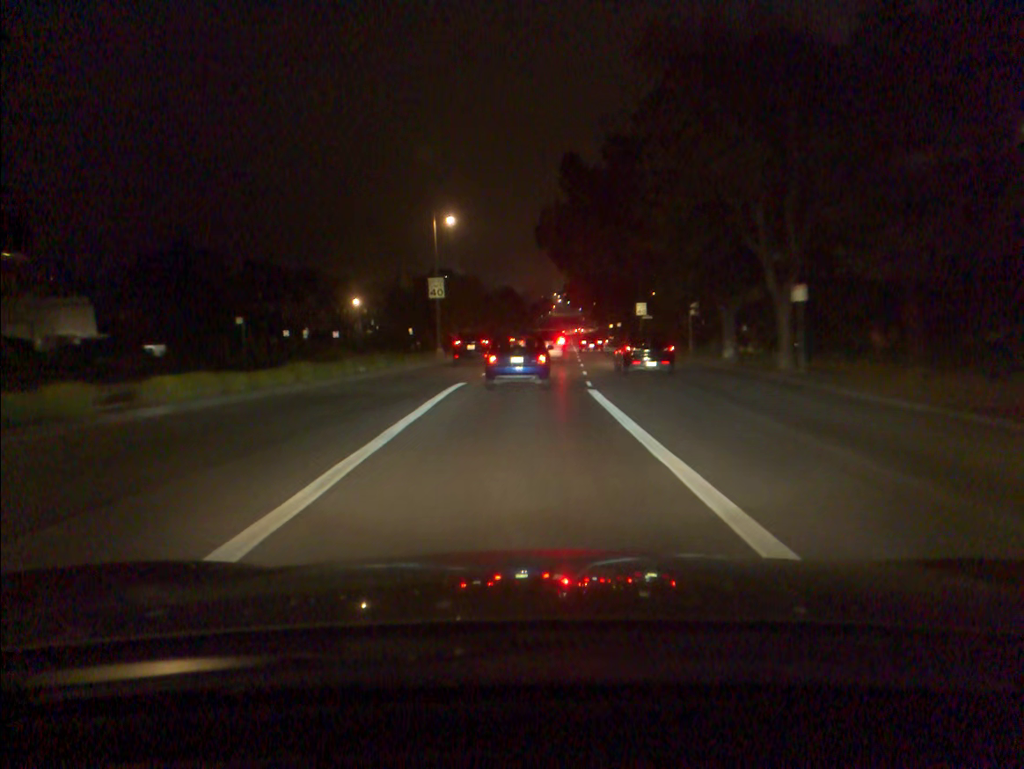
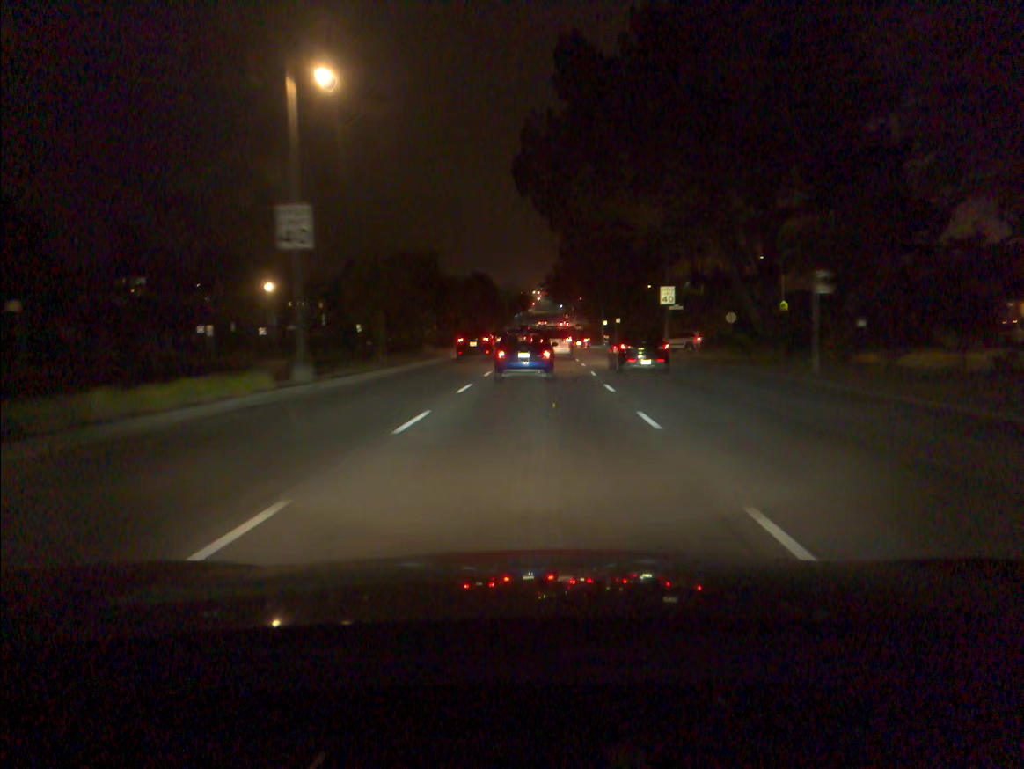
(+0.3, +24.2) m; +2°
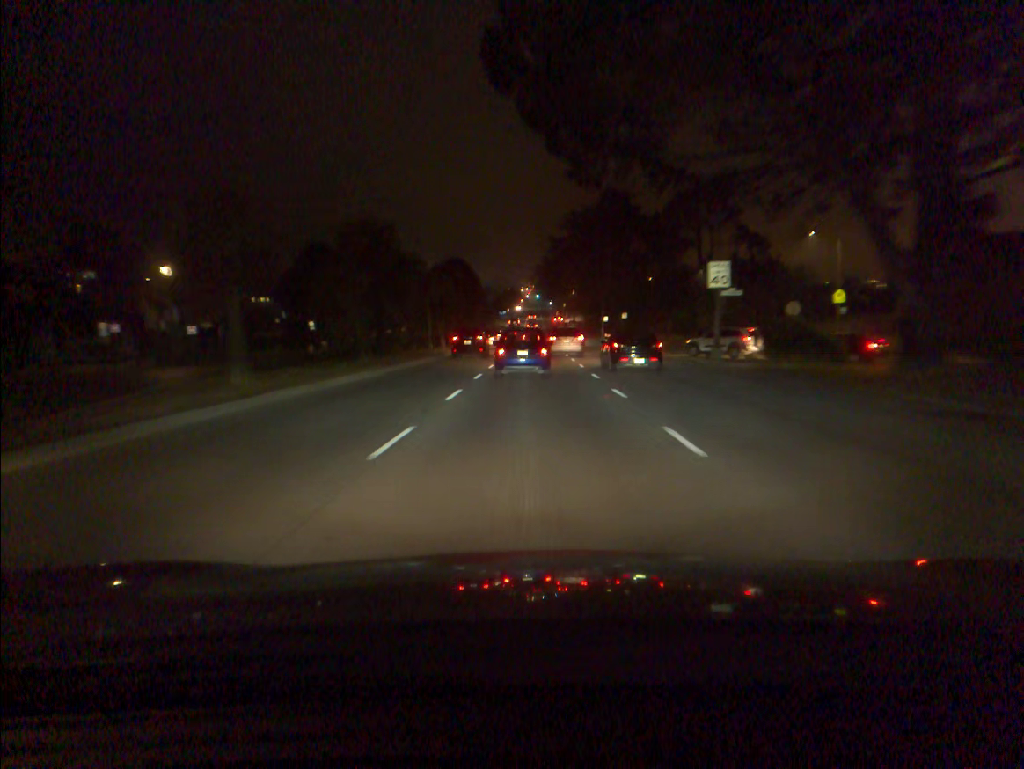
(+0.1, +17.2) m; +1°
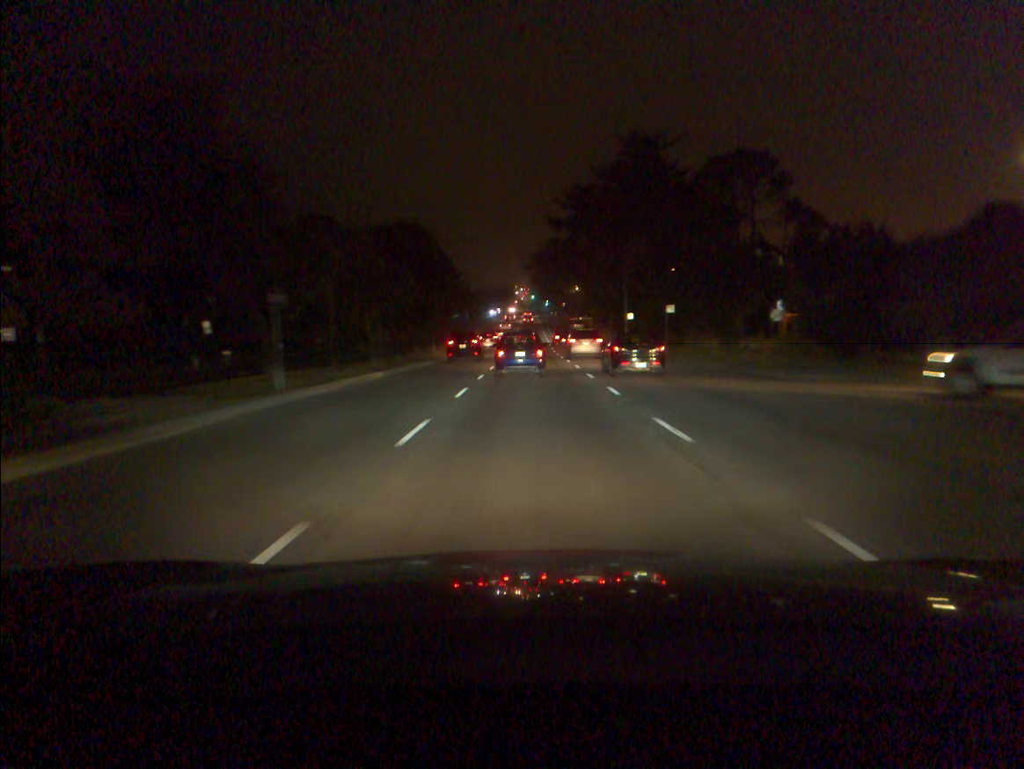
(0.0, +27.5) m; 0°
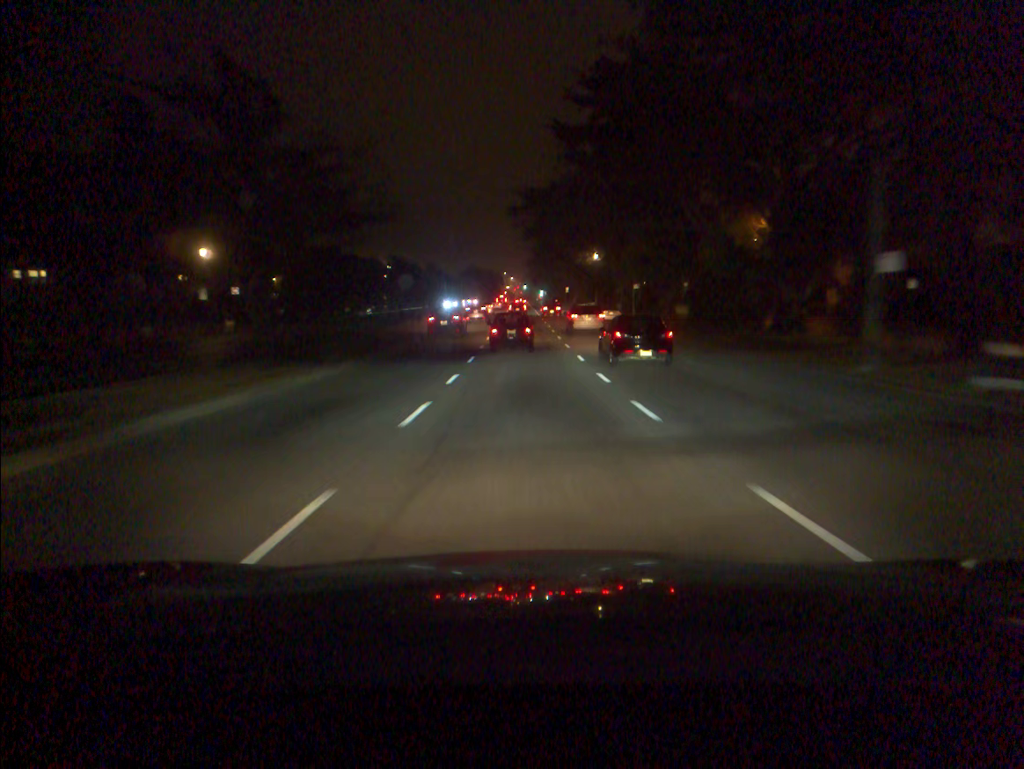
(+0.2, +50.4) m; +1°
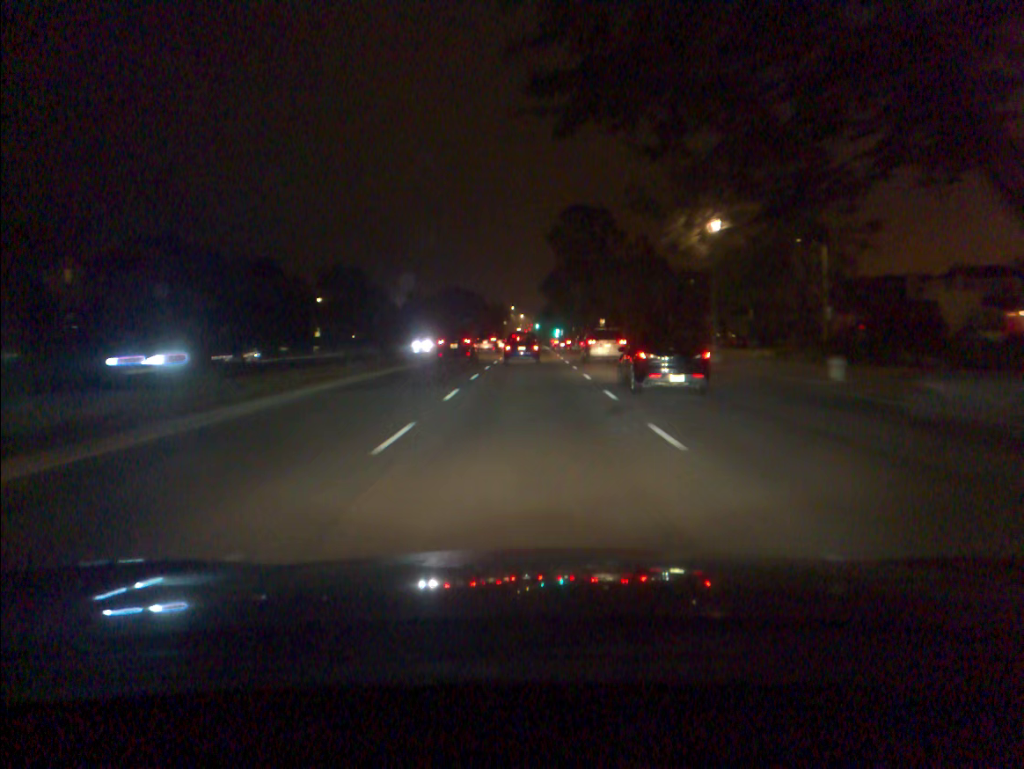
(-0.3, +51.7) m; -1°
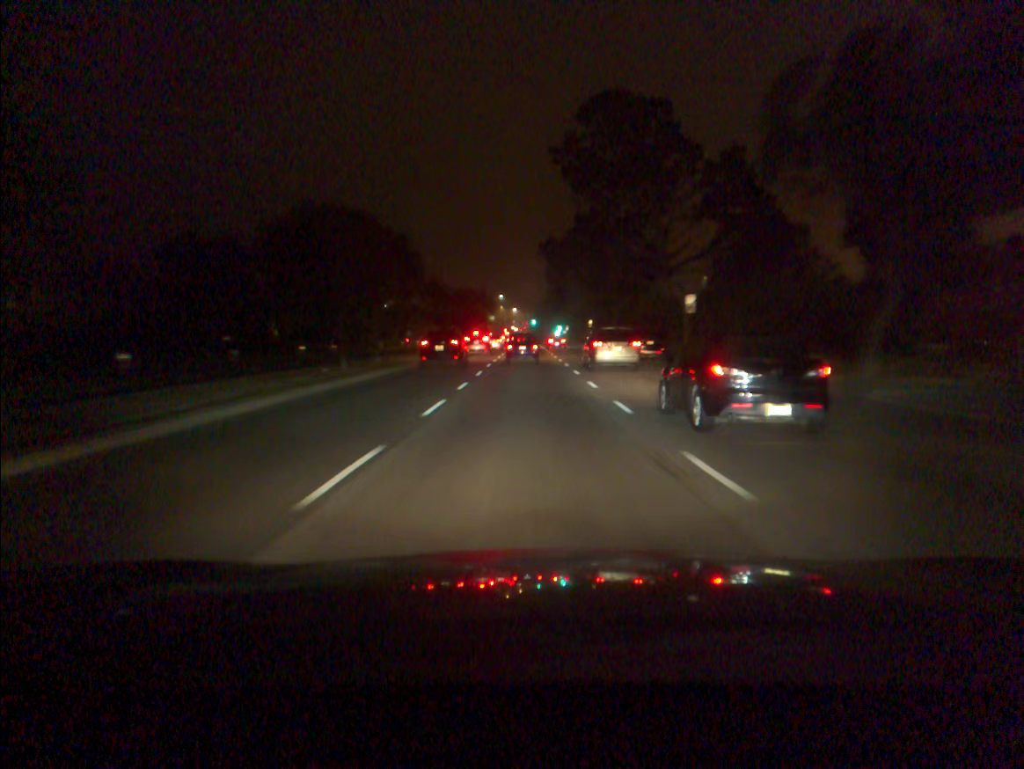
(+0.4, +54.3) m; +1°
